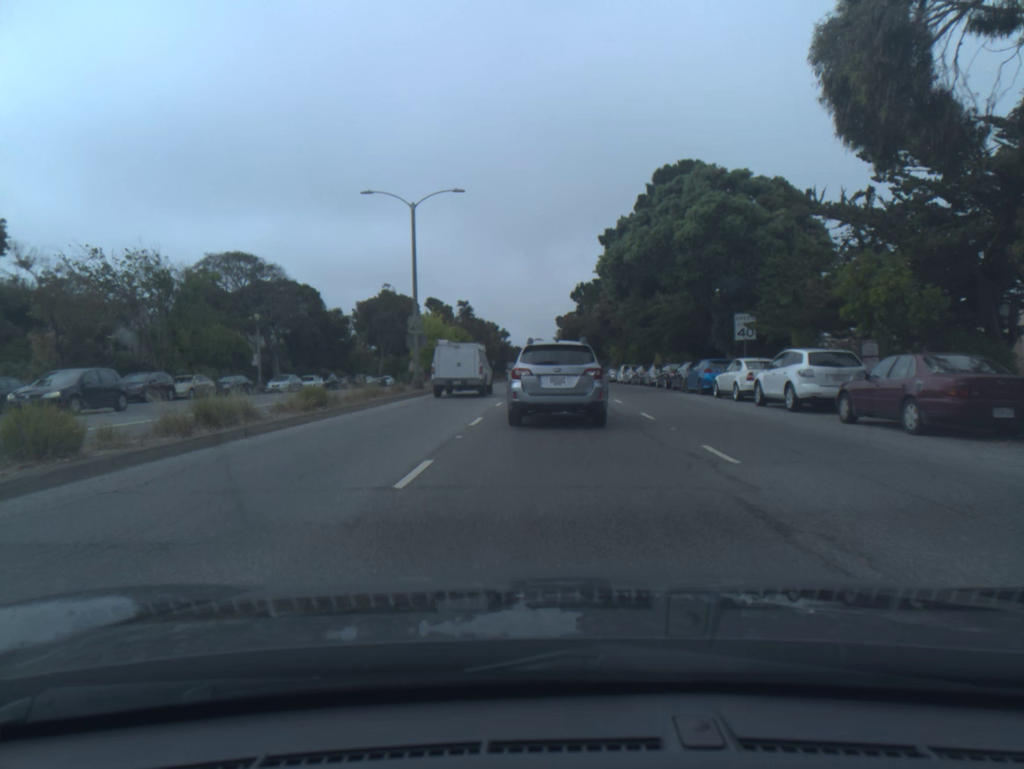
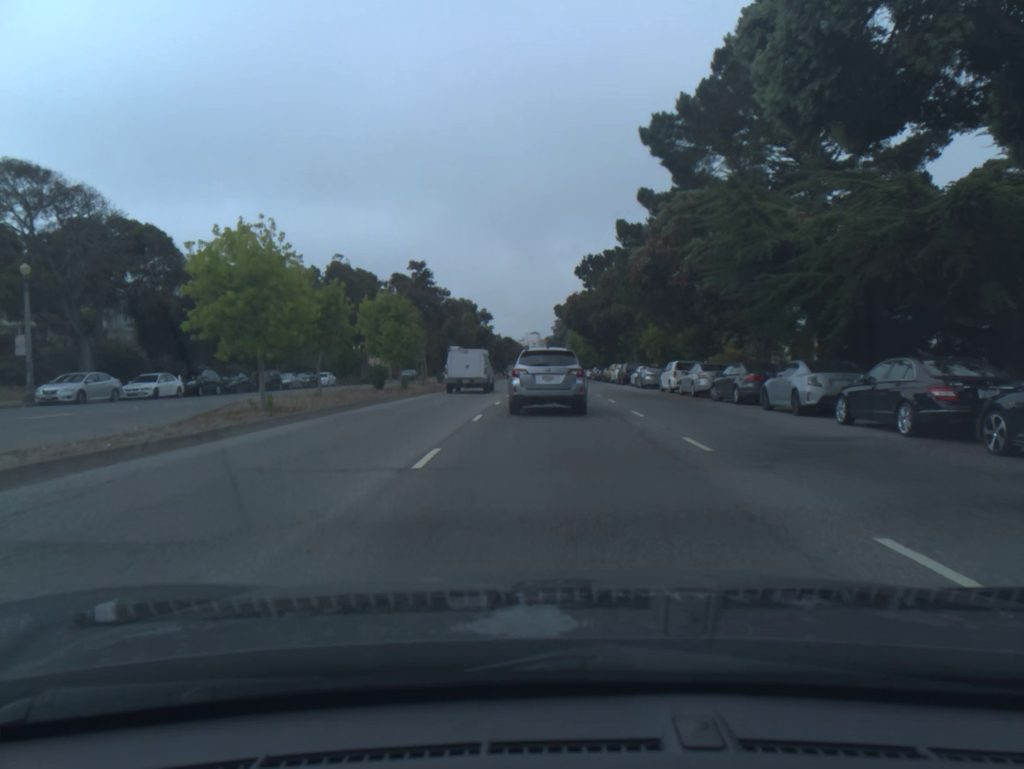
(+0.1, +27.9) m; 0°
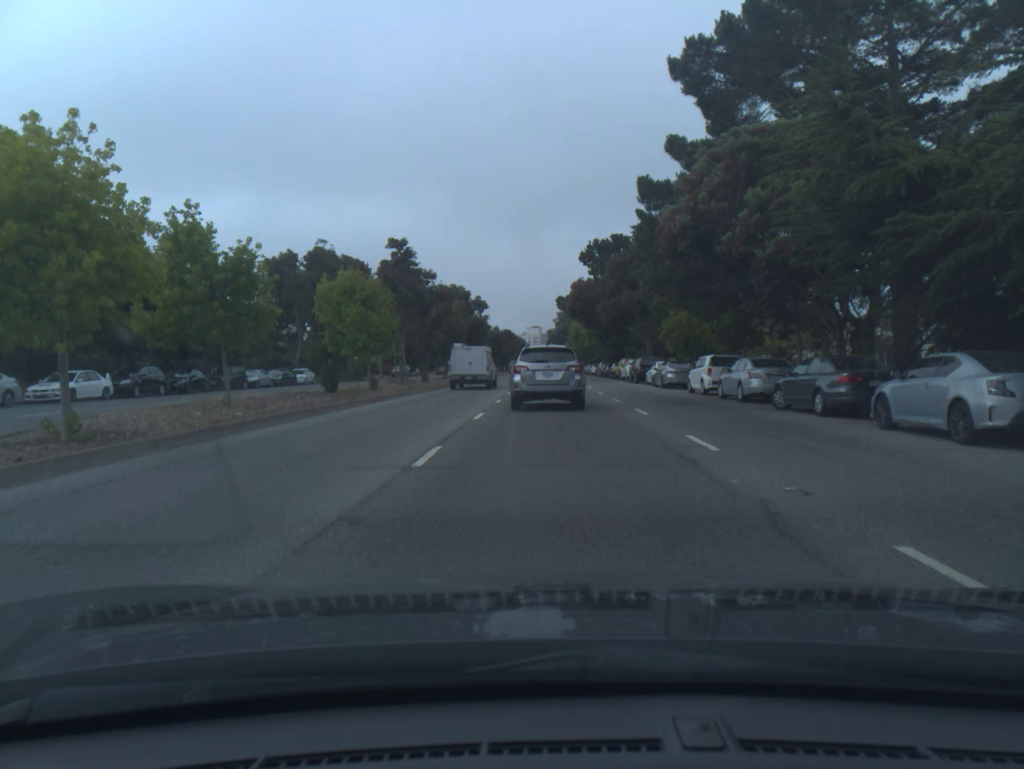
(0.0, +7.5) m; 0°
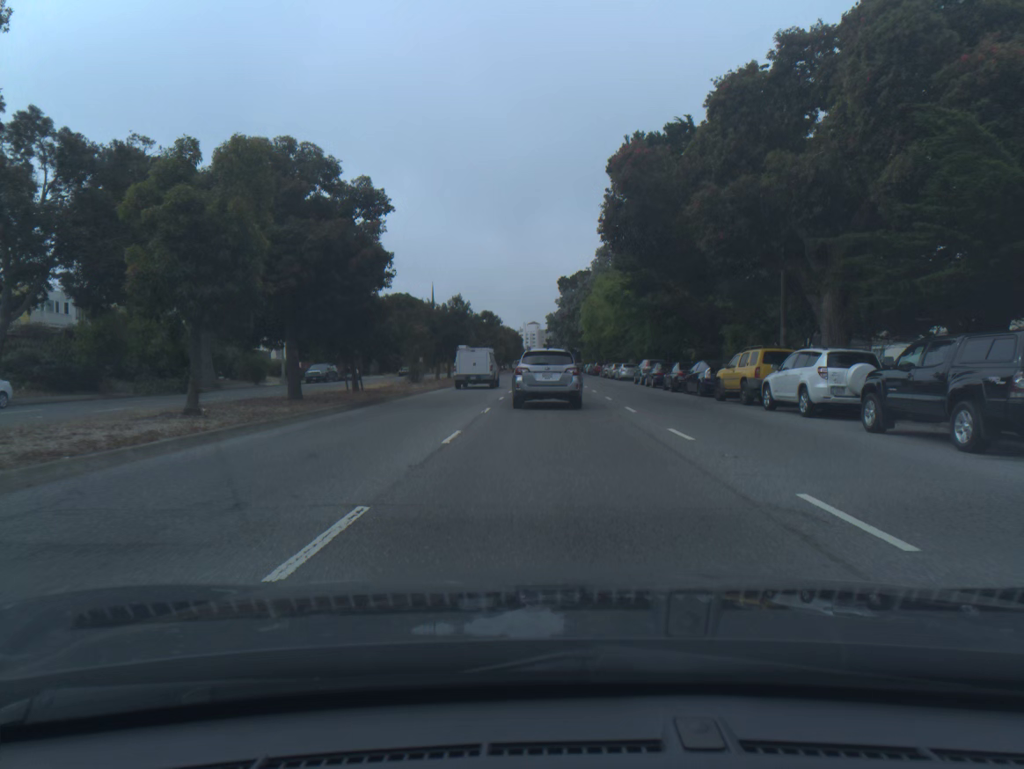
(0.0, +40.6) m; 0°
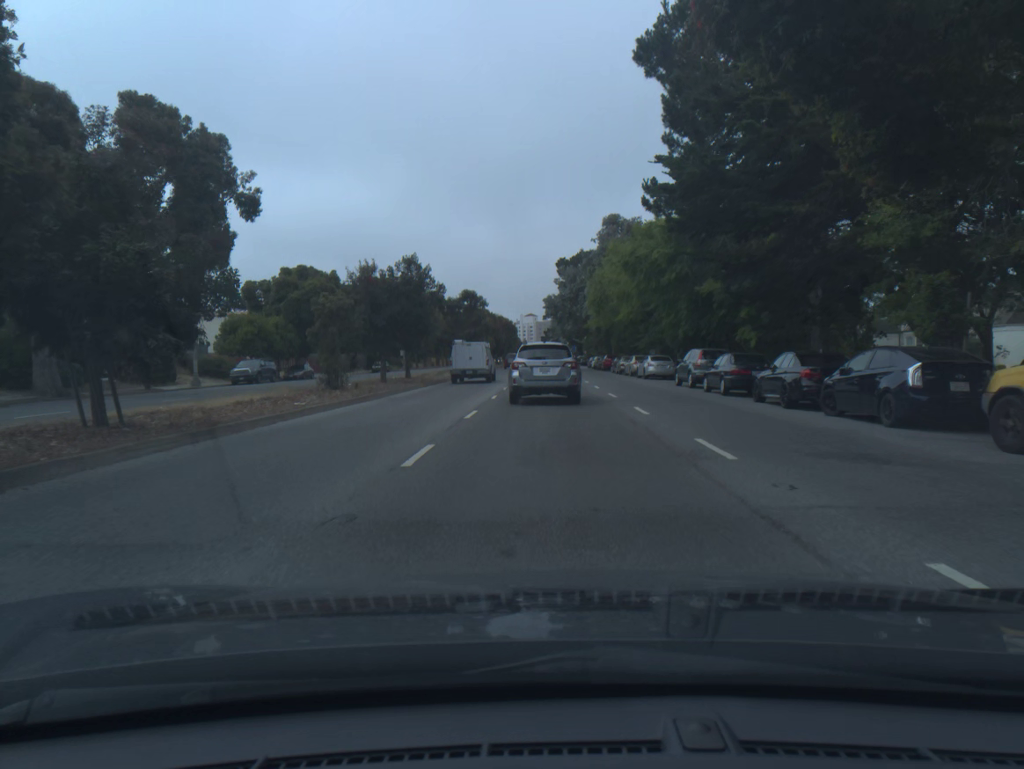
(0.0, +17.4) m; 0°
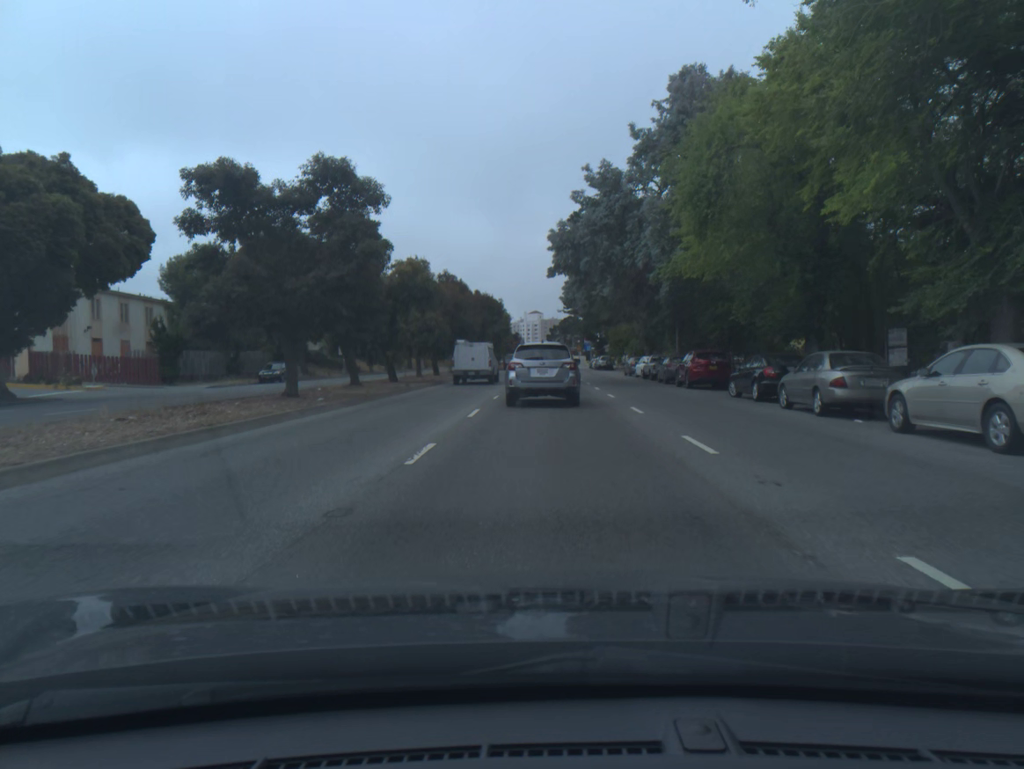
(0.0, +43.2) m; -1°
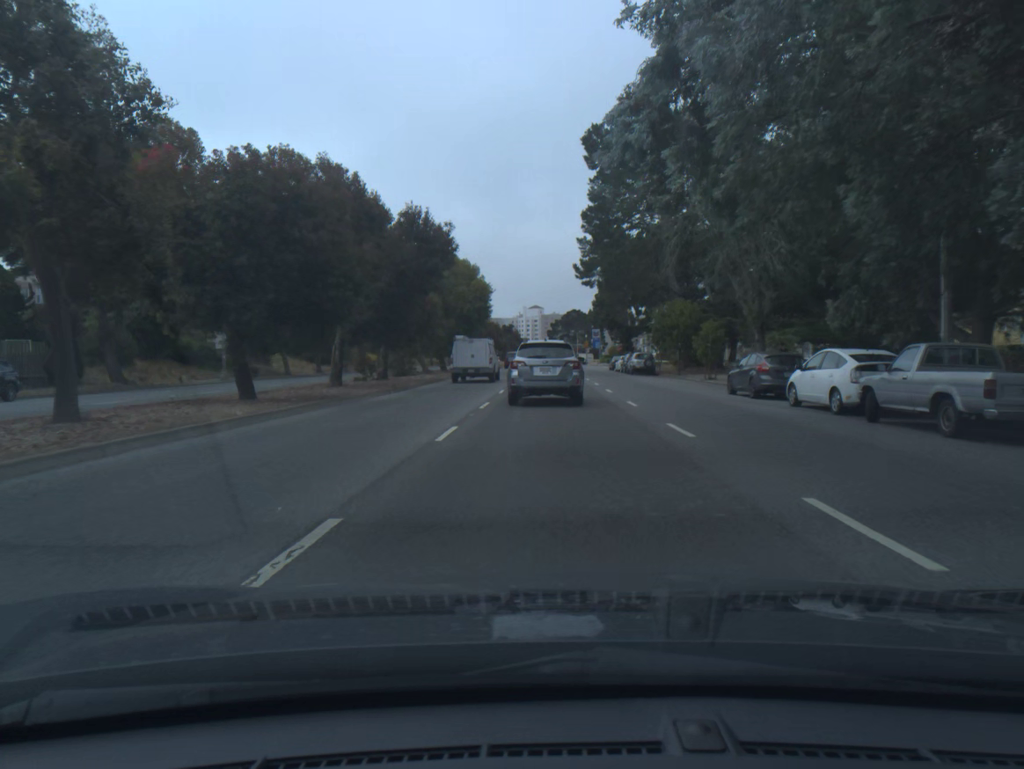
(0.0, +34.1) m; 0°
